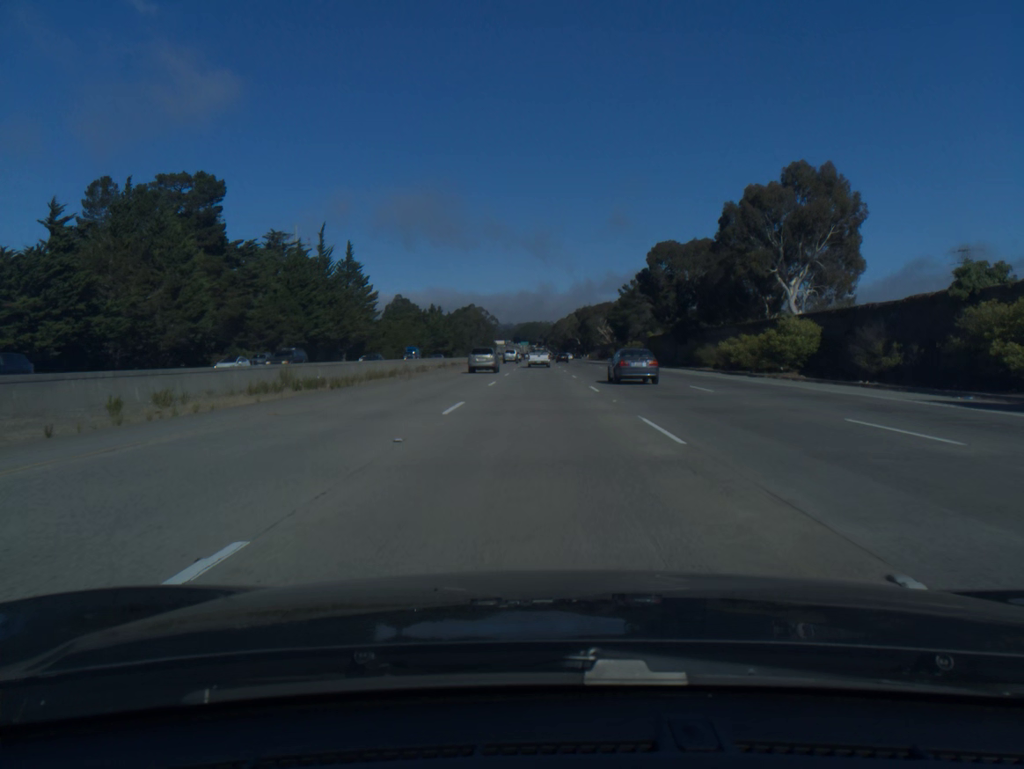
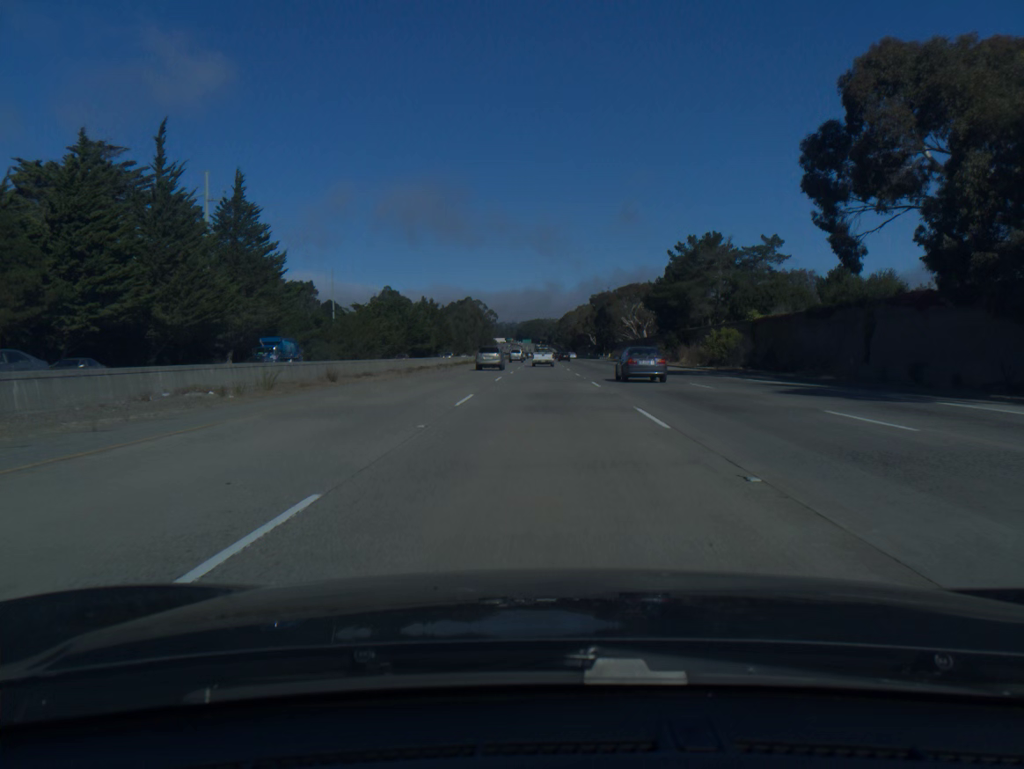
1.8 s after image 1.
(-0.2, +56.8) m; 0°
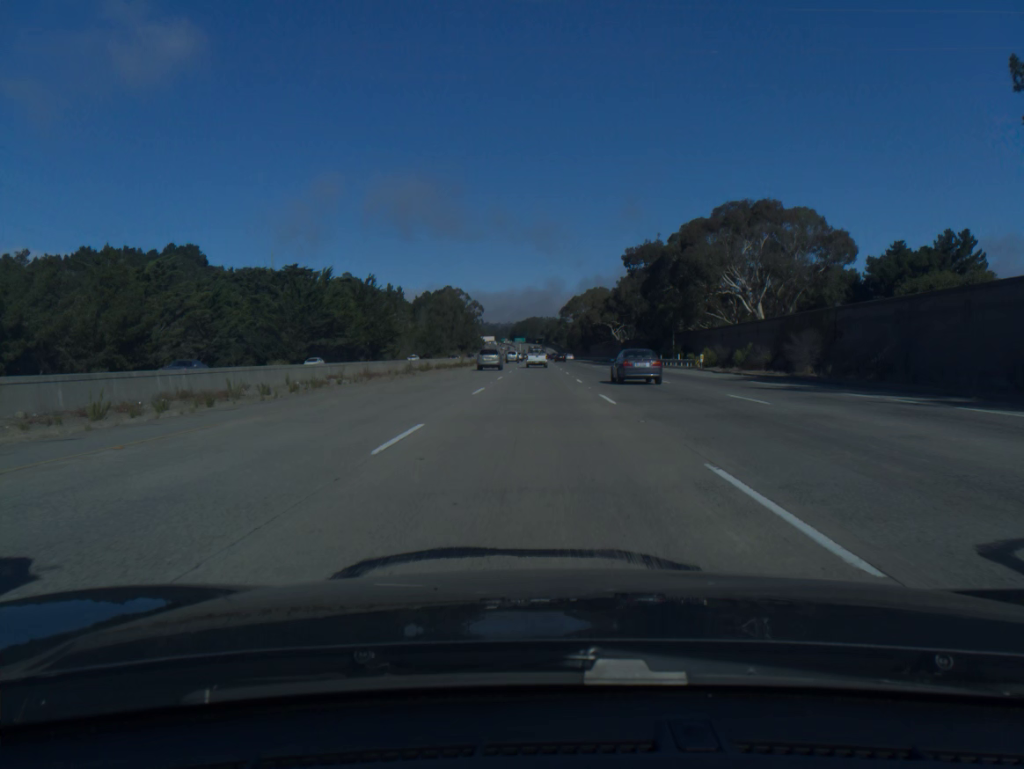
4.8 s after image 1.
(+0.4, +95.4) m; 0°
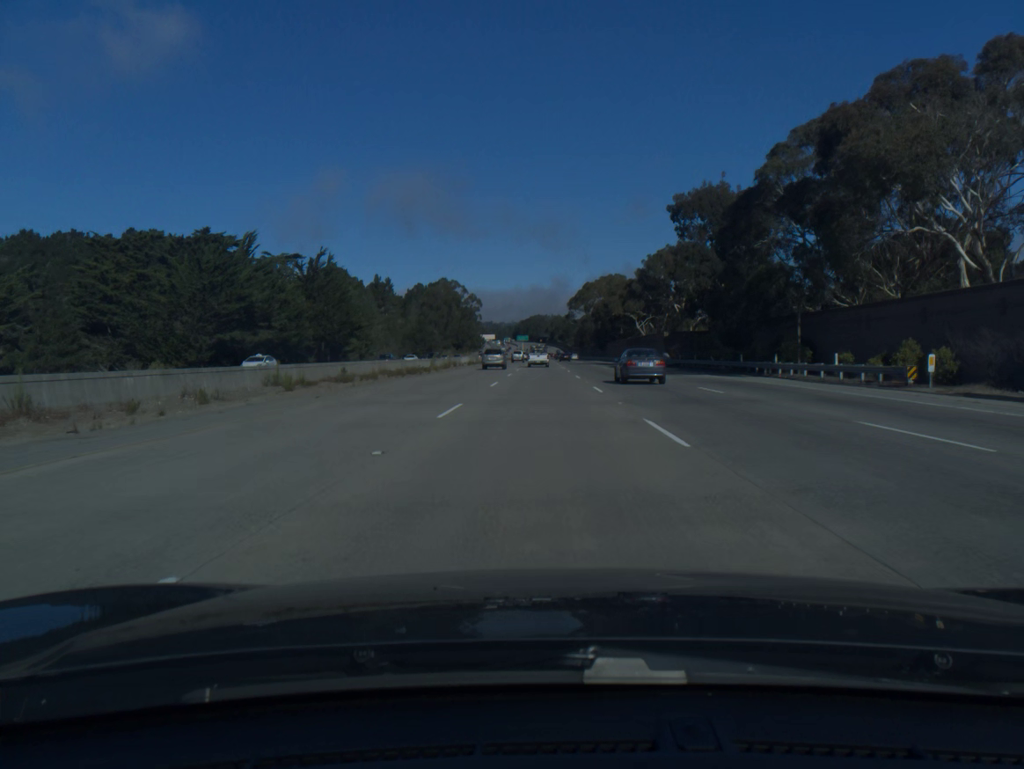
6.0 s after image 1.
(-0.1, +38.4) m; 0°
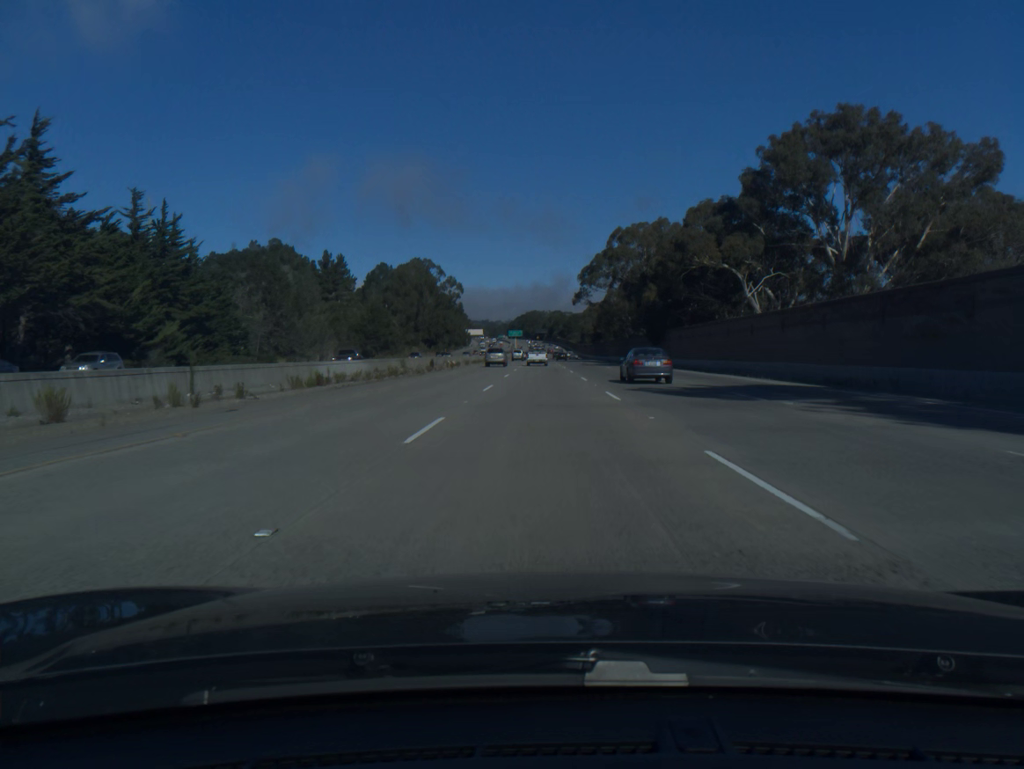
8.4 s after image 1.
(0.0, +77.3) m; 0°
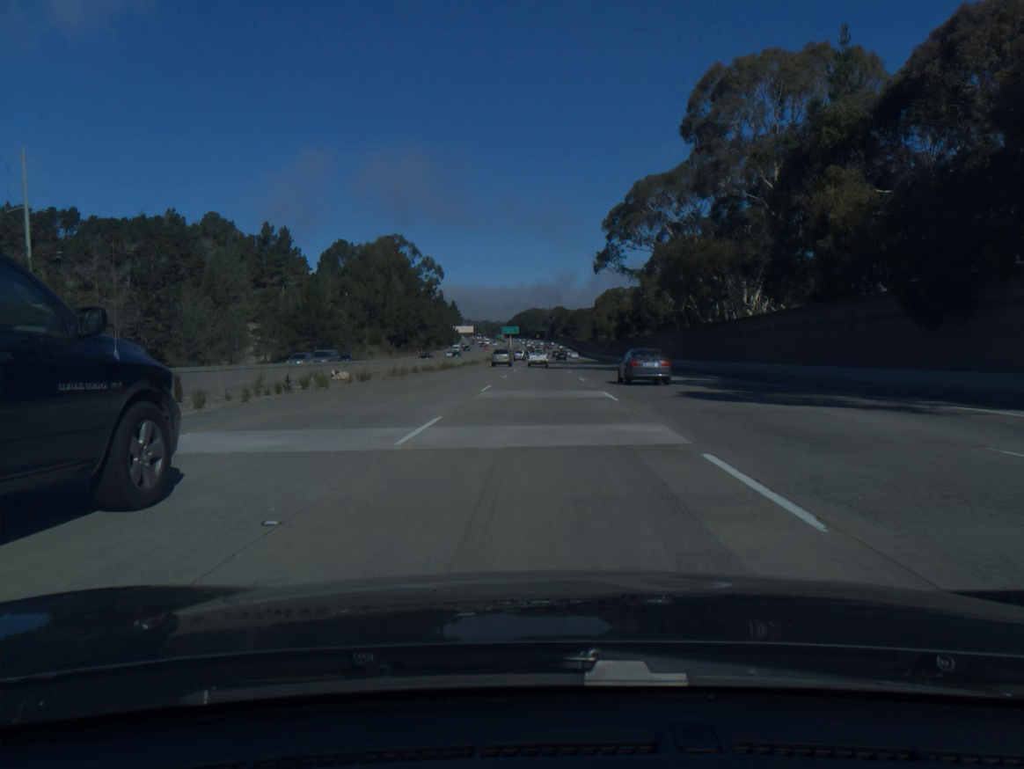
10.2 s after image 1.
(+0.1, +58.5) m; 0°
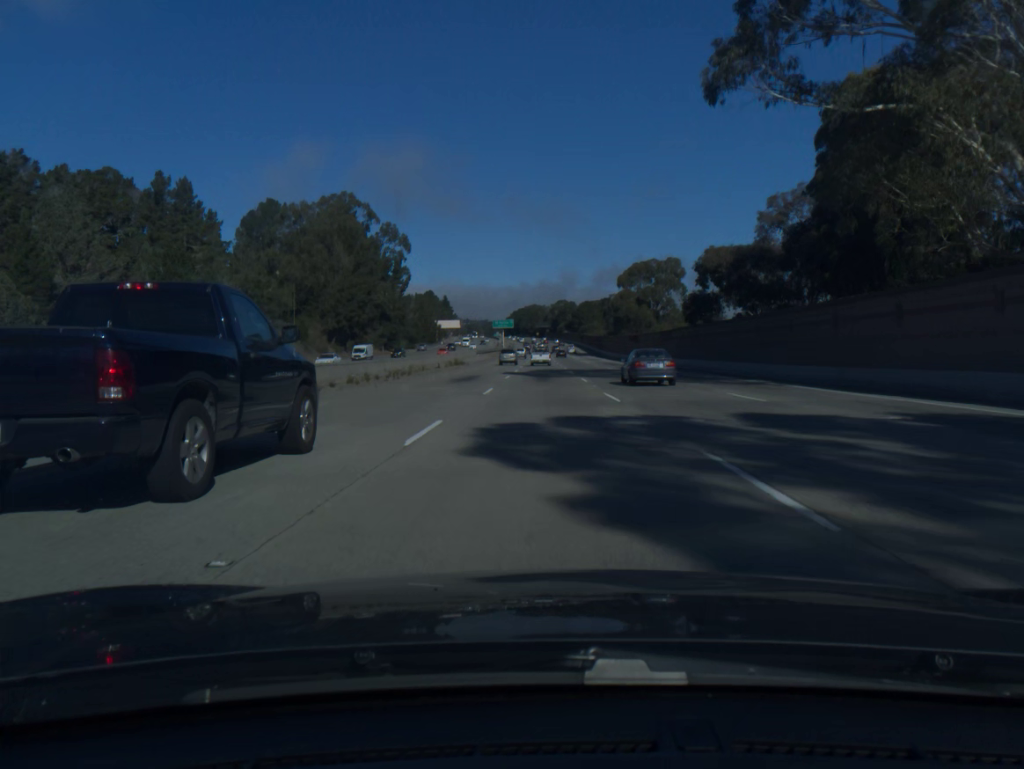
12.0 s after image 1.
(-0.1, +58.8) m; 0°
